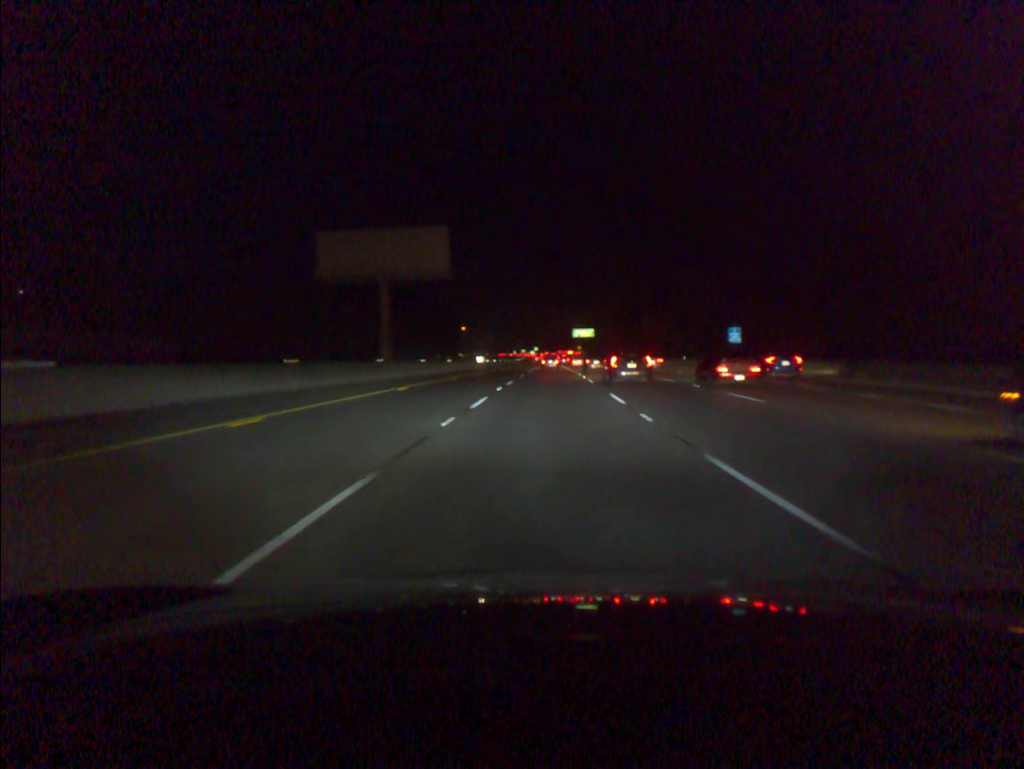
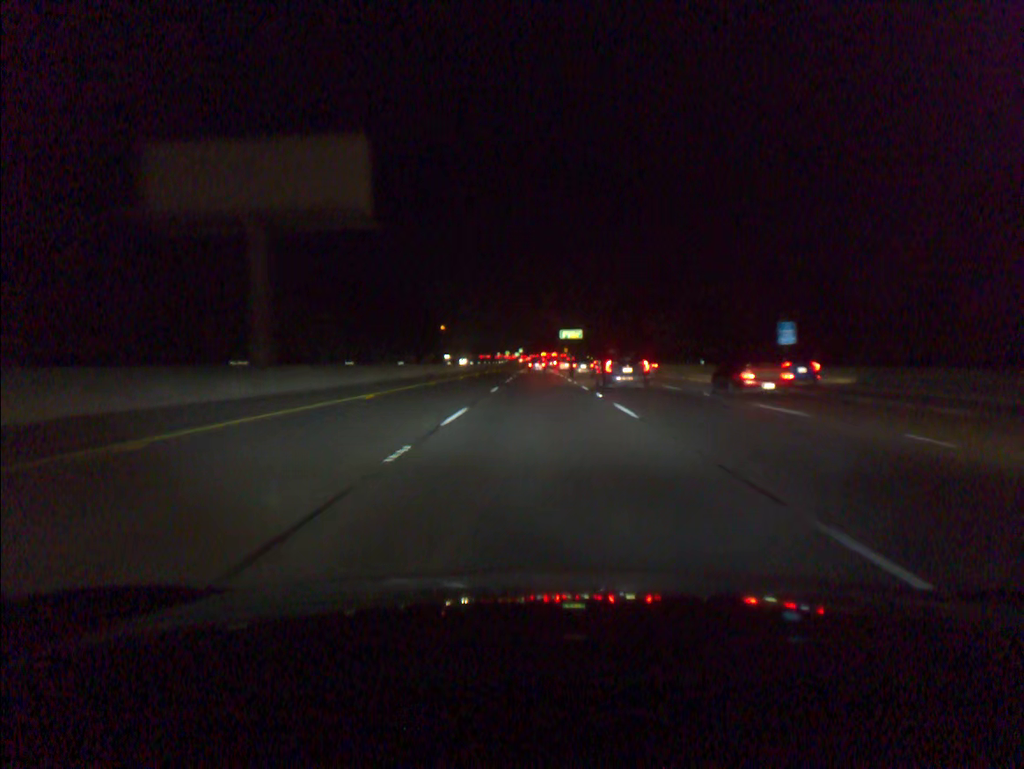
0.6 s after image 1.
(+0.2, +18.6) m; +1°
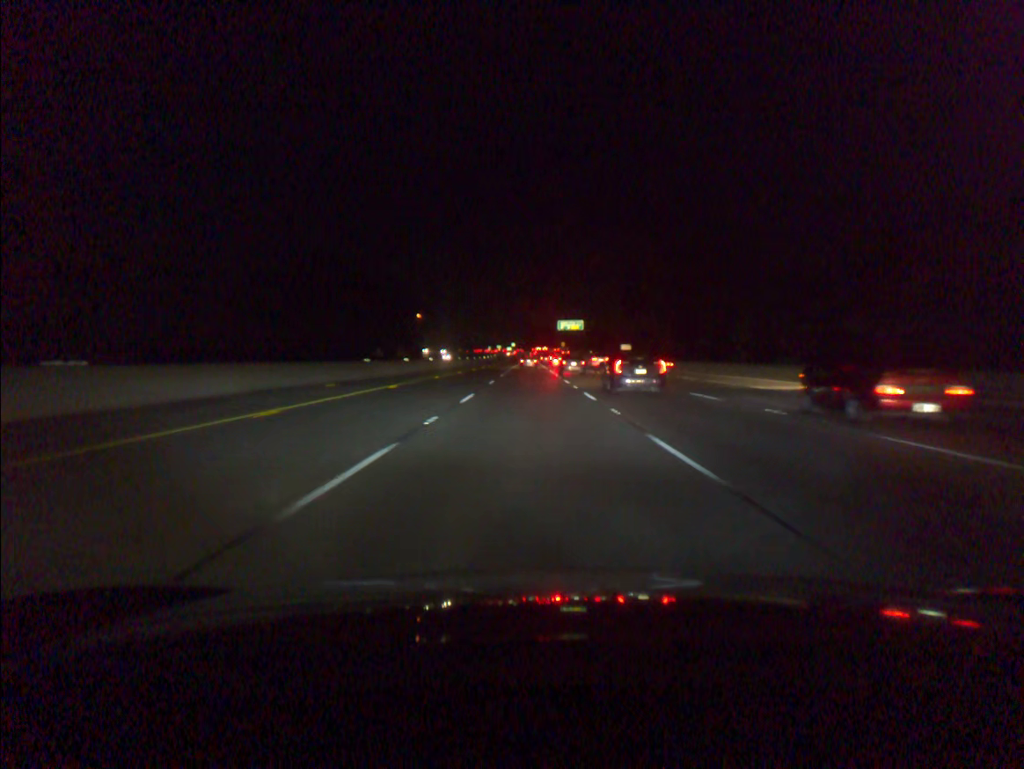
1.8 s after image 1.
(+0.3, +37.3) m; +1°
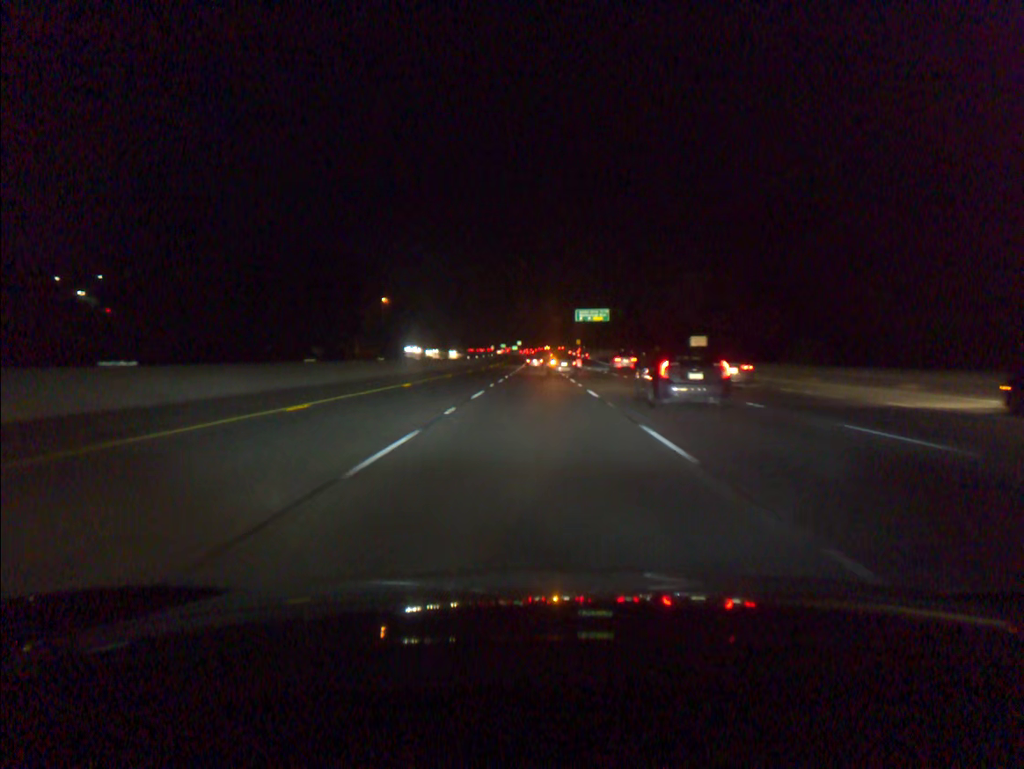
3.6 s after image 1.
(-0.3, +56.6) m; -1°
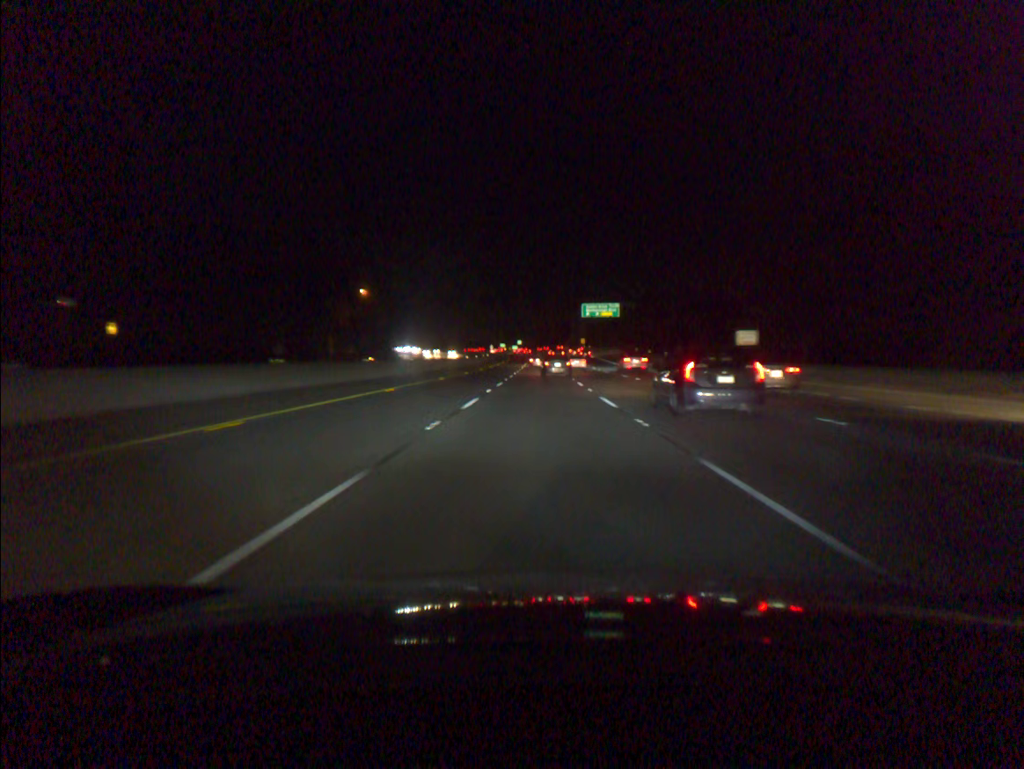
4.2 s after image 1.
(0.0, +19.0) m; 0°
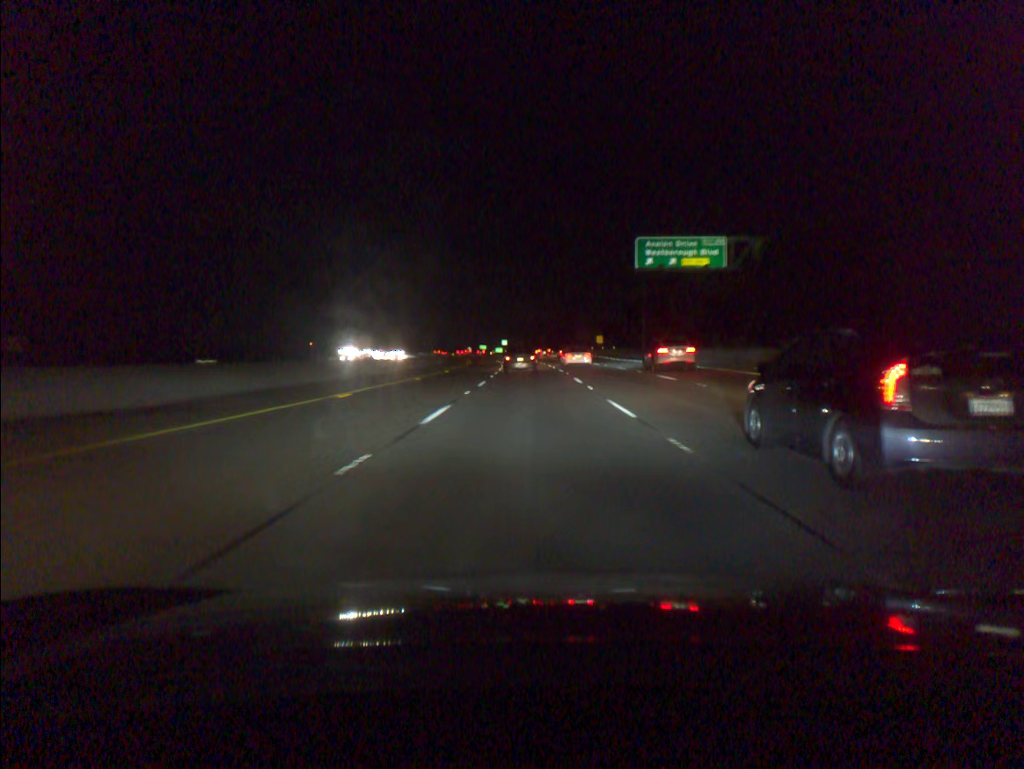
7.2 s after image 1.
(+0.6, +92.7) m; 0°
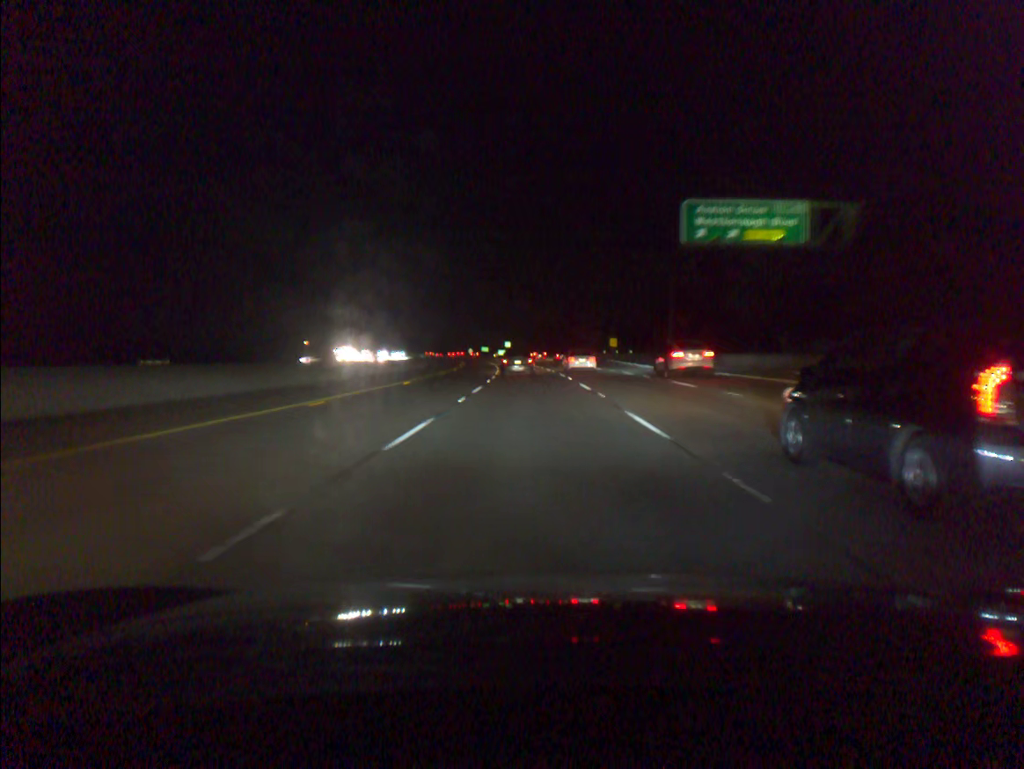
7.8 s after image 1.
(-0.1, +17.8) m; 0°
